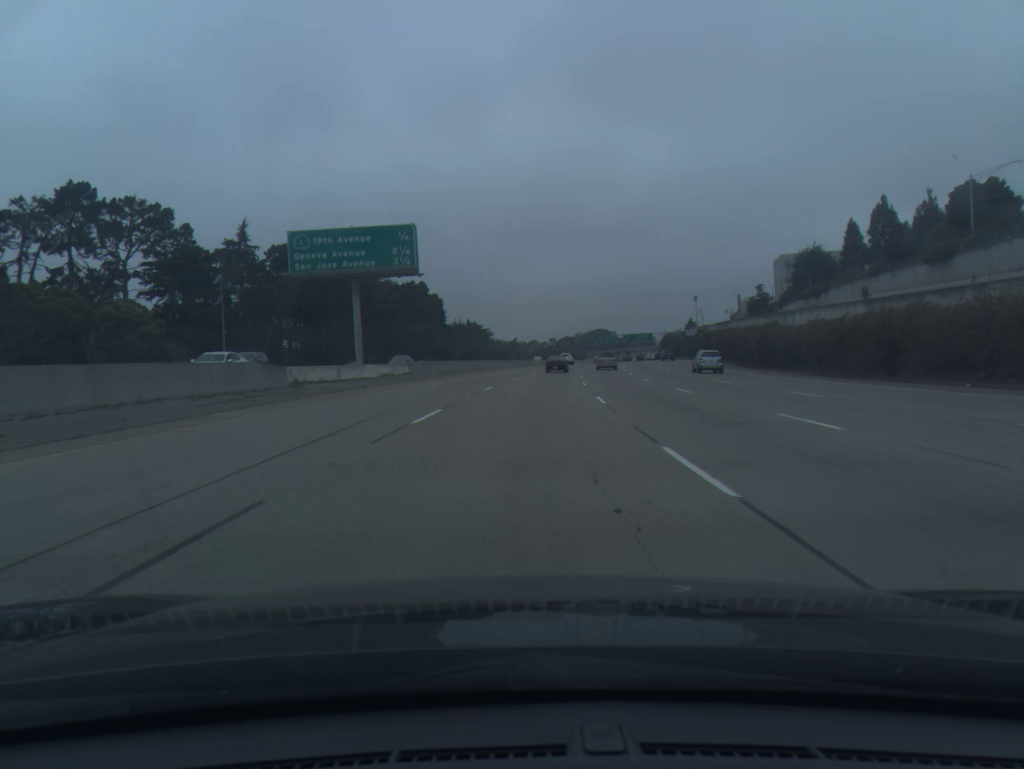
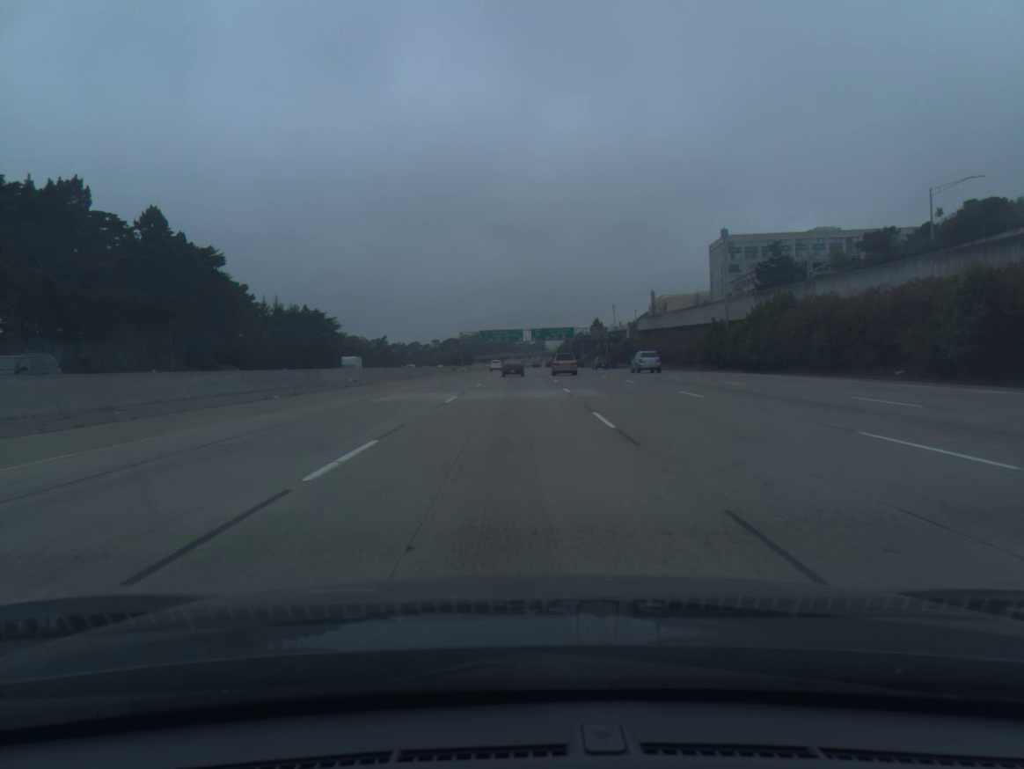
(+7.3, +93.4) m; +8°
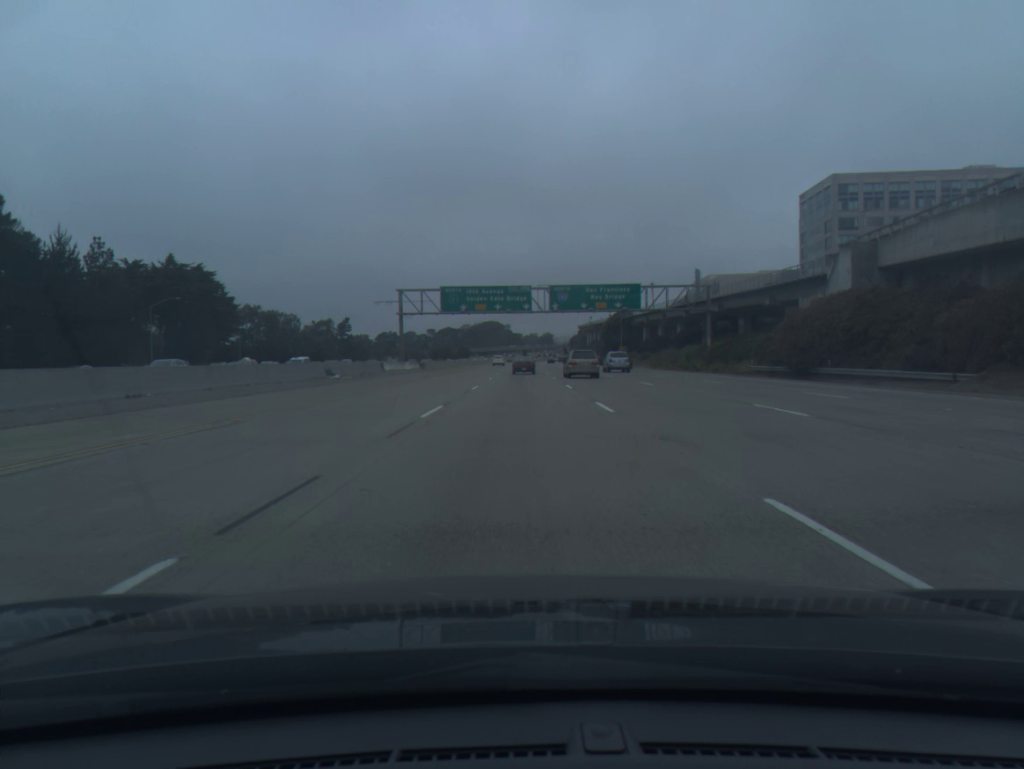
(+0.4, +93.9) m; 0°
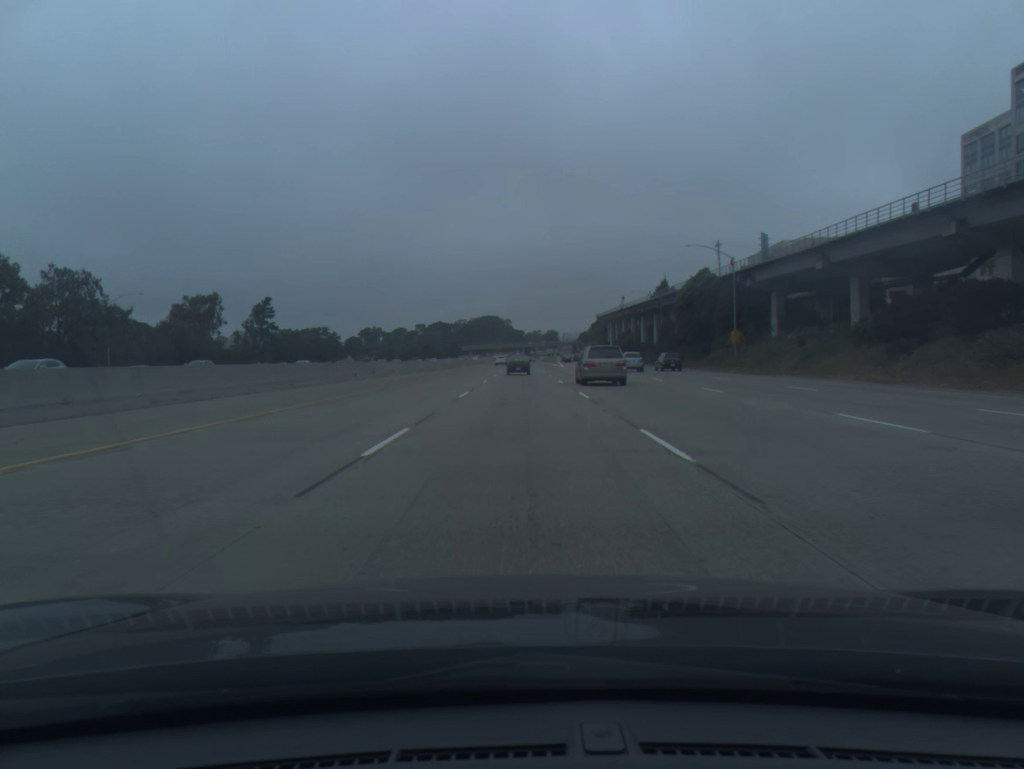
(+0.2, +93.8) m; 0°
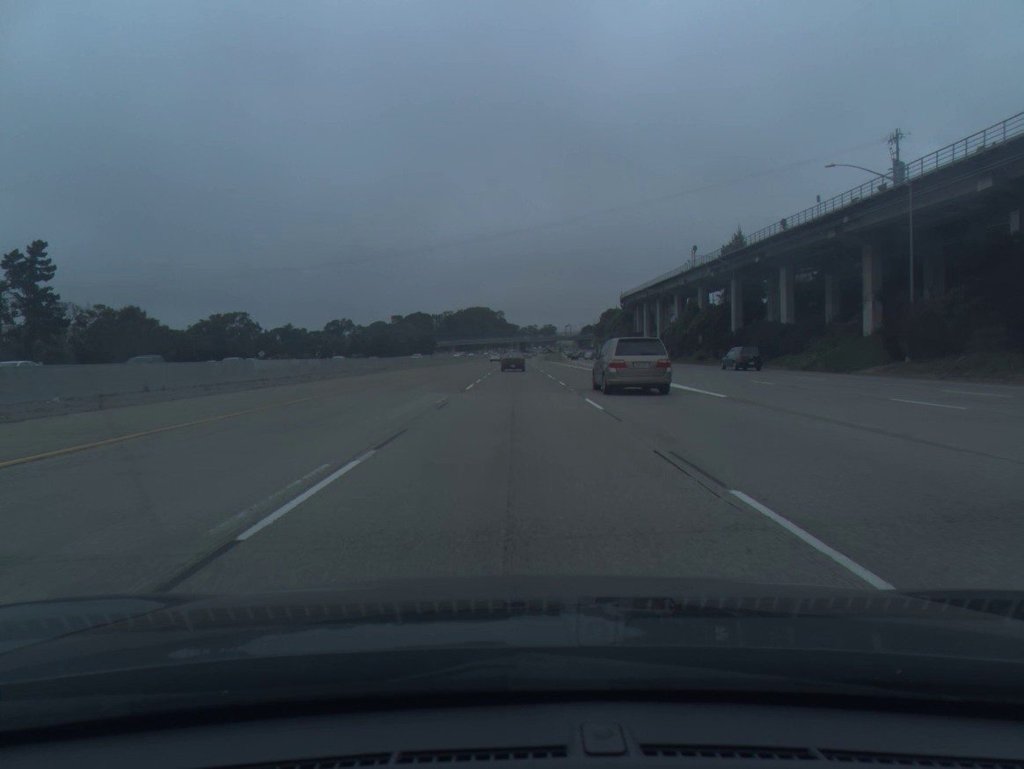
(+0.3, +91.8) m; 0°
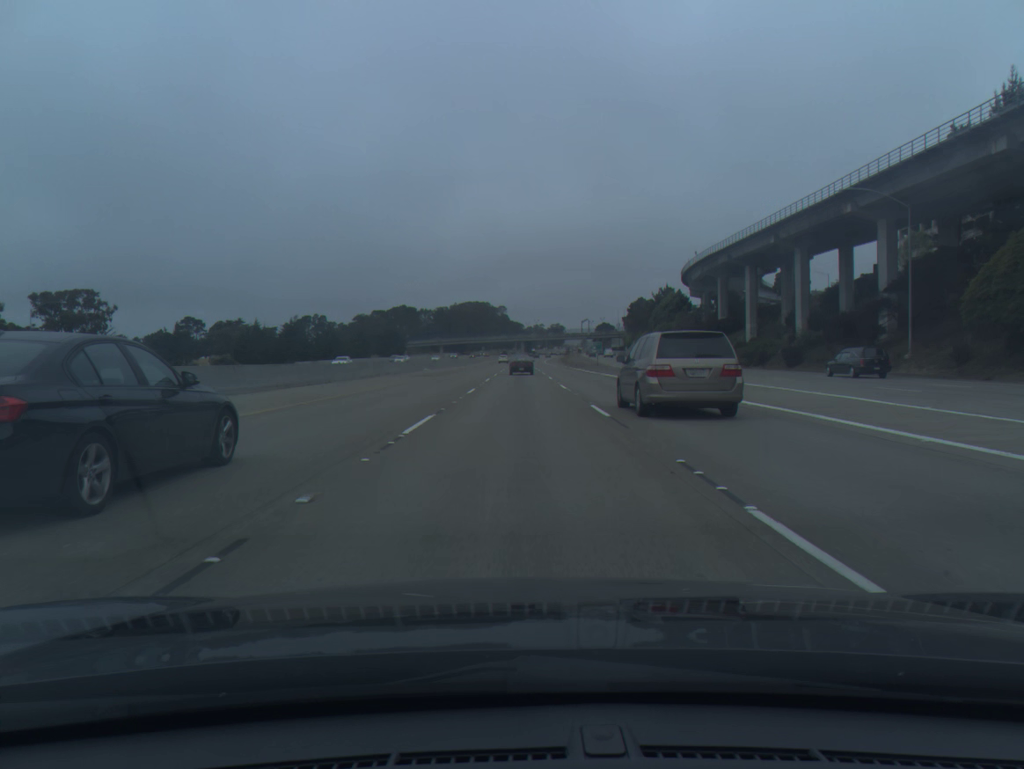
(-0.3, +90.4) m; 0°
